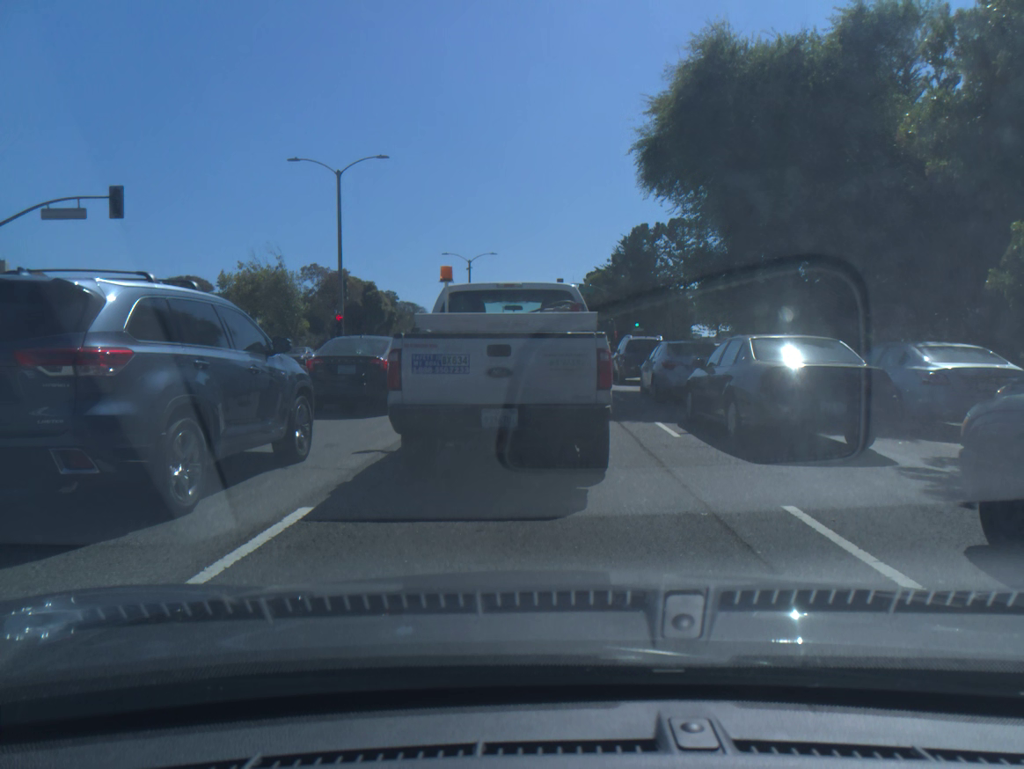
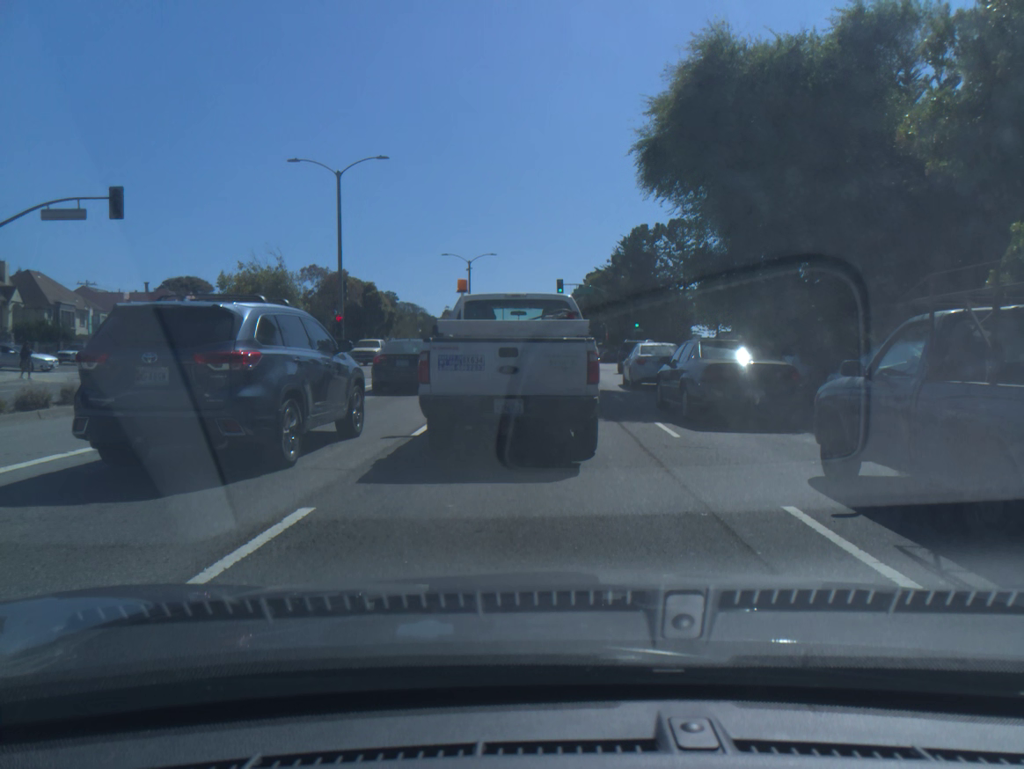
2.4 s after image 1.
(0.0, 0.0) m; 0°
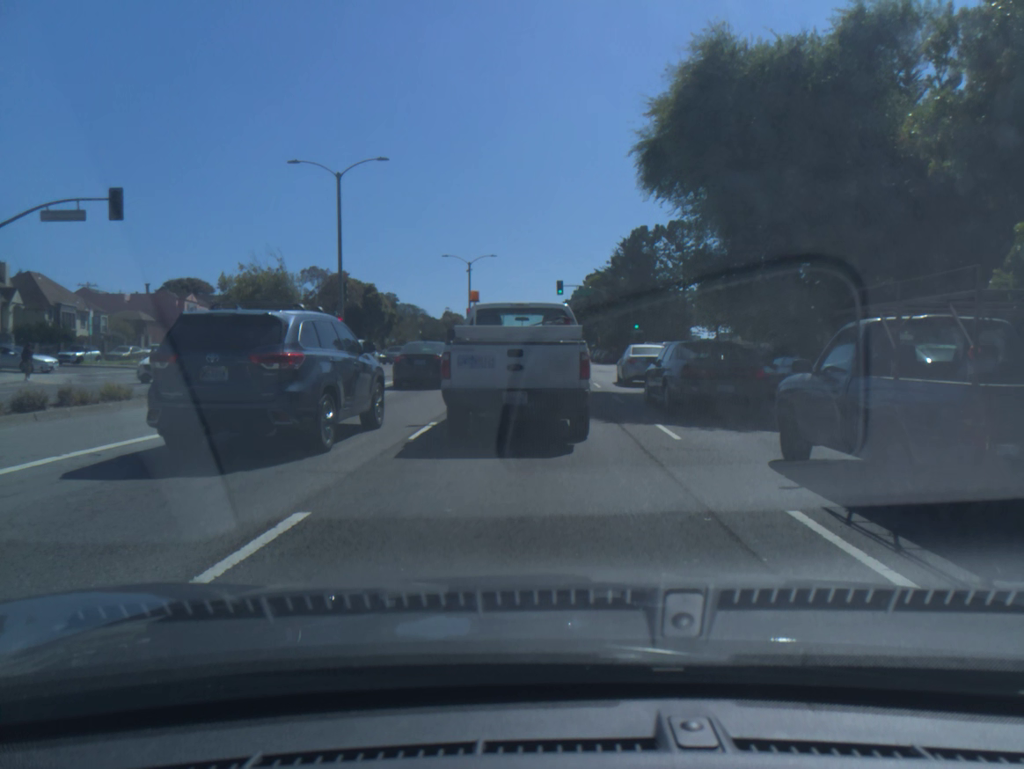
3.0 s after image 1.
(0.0, +0.1) m; 0°
